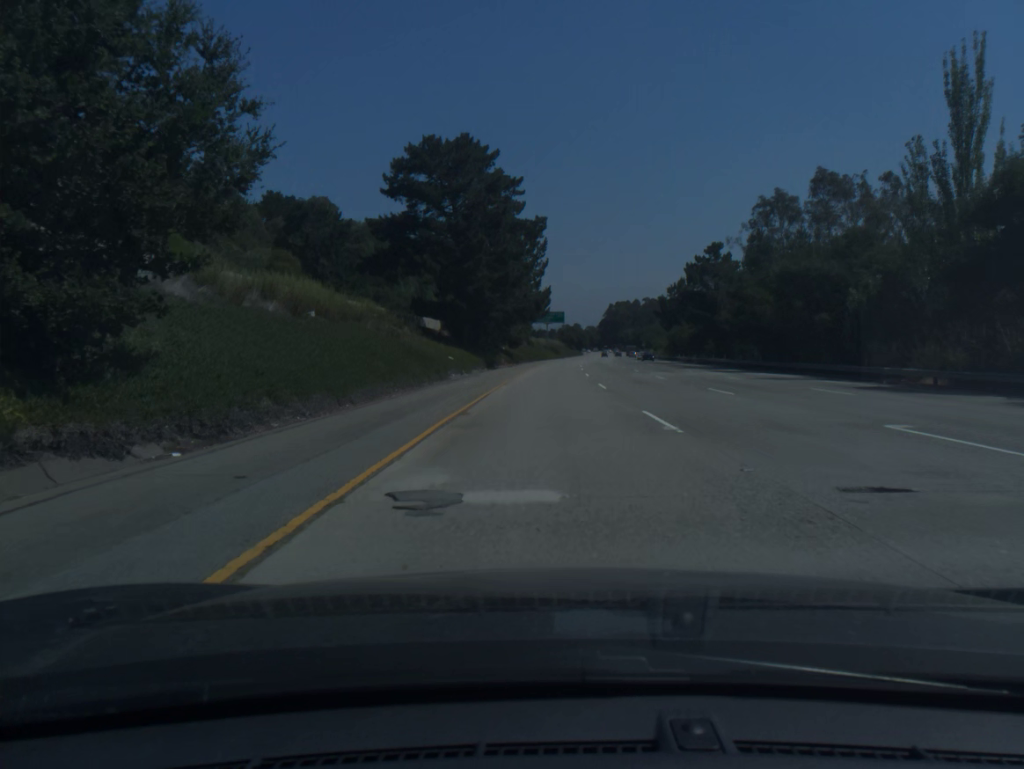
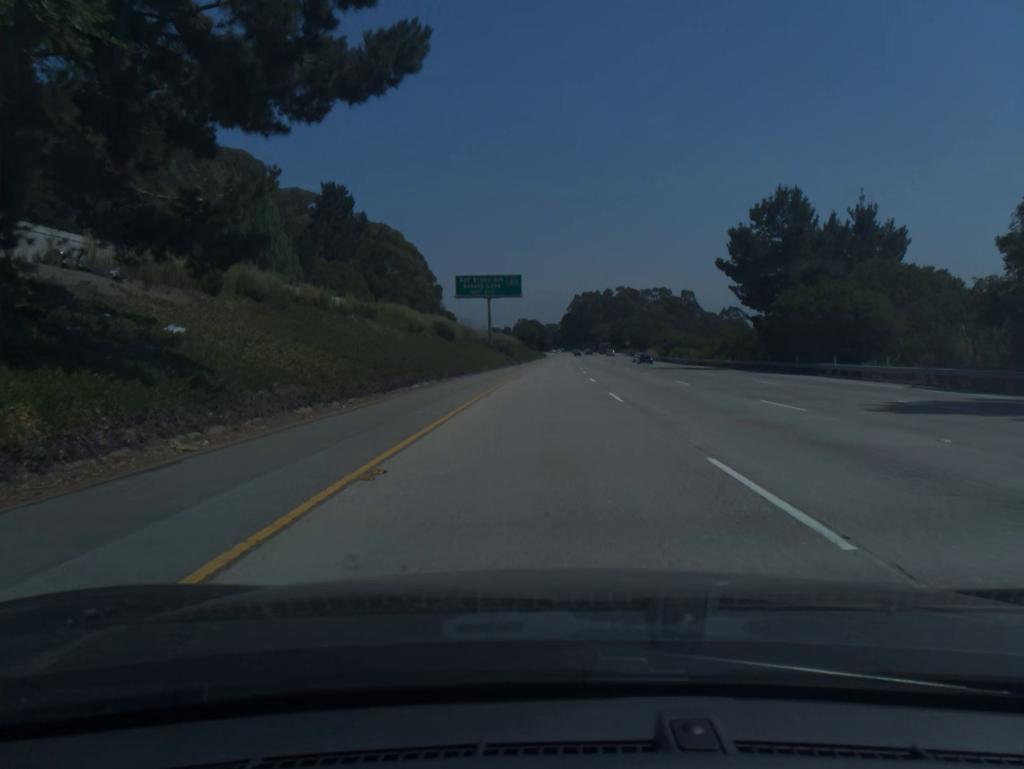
(+2.3, +80.3) m; +3°
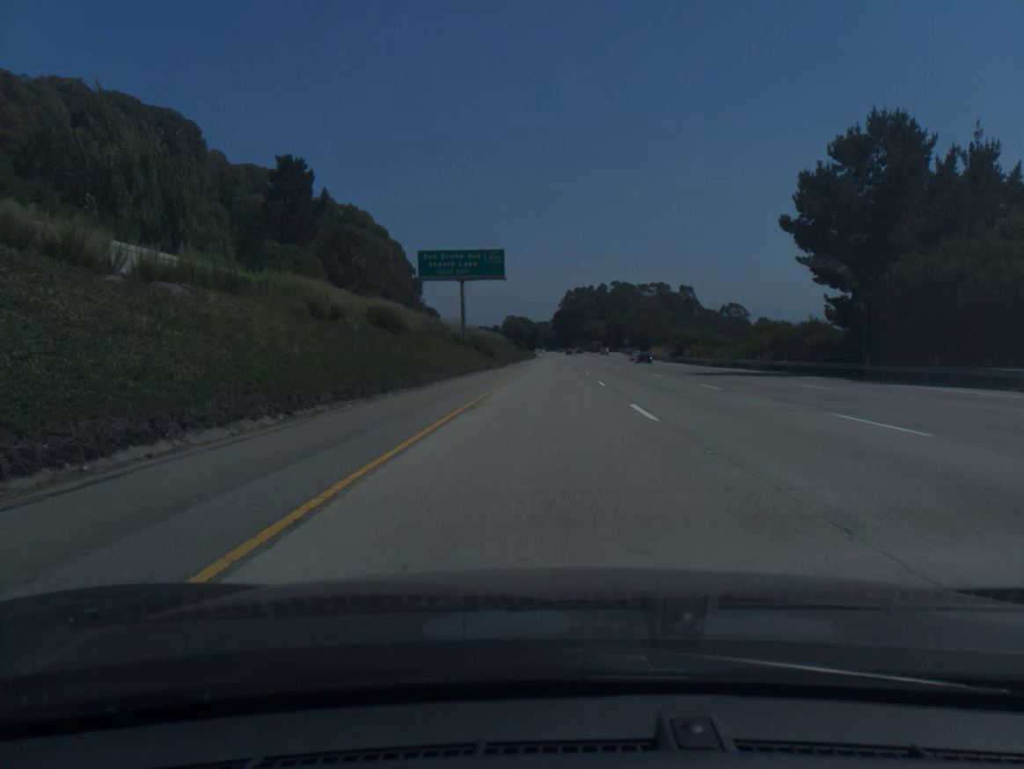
(+0.1, +20.1) m; +1°
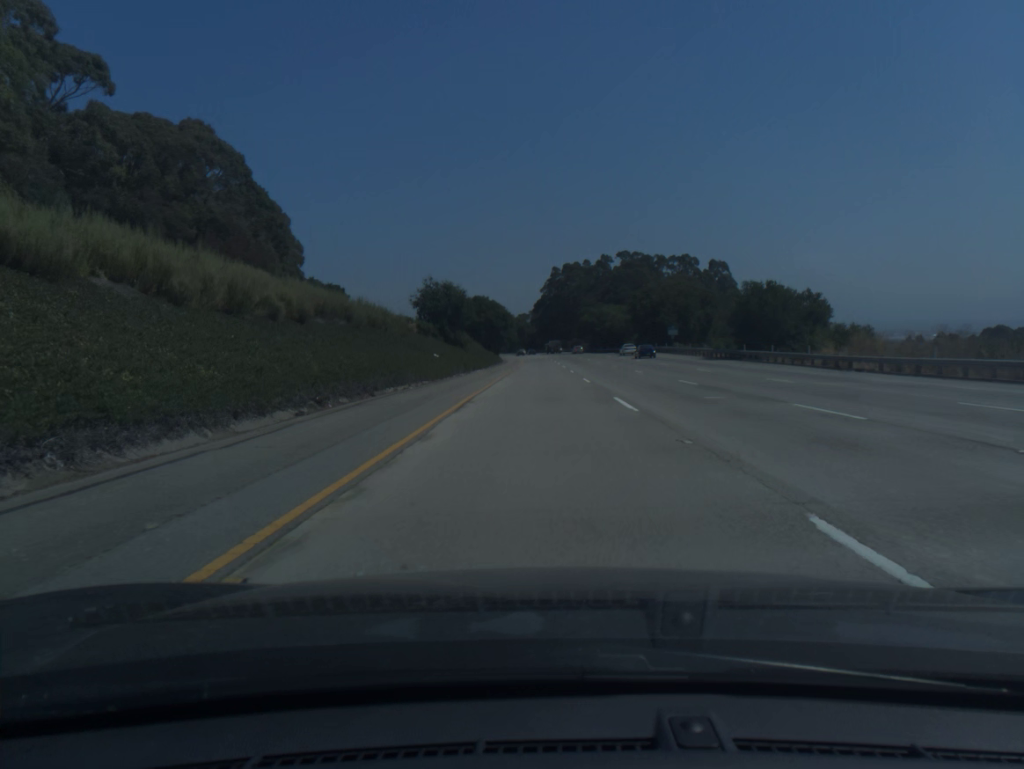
(+2.2, +100.4) m; +1°
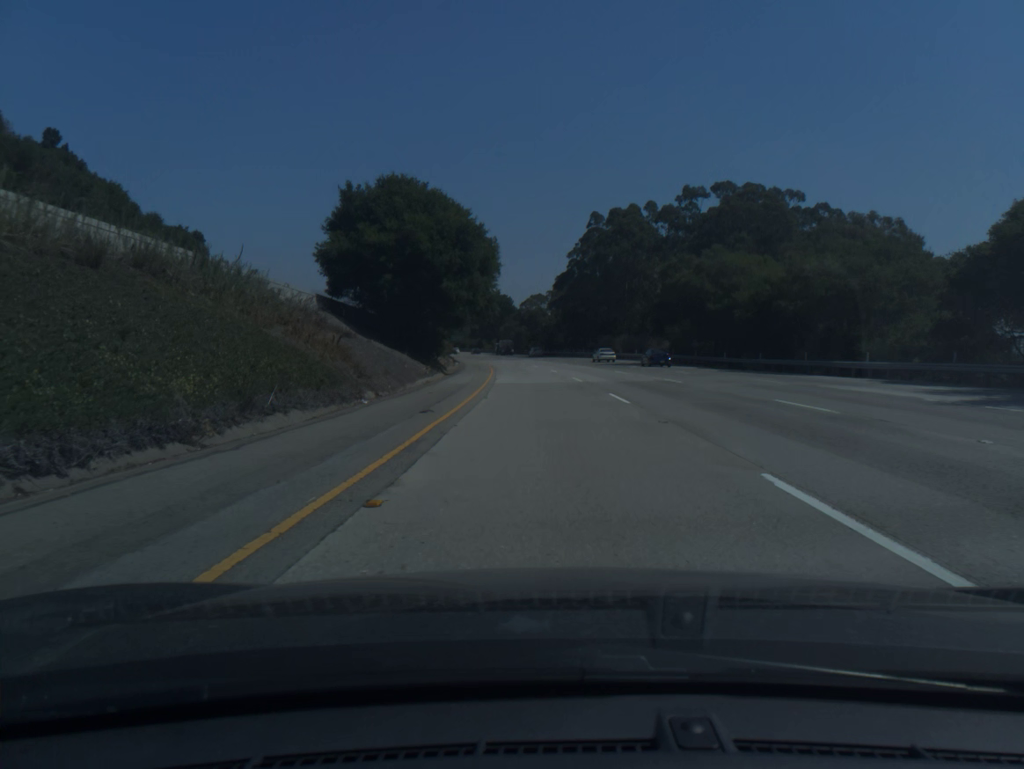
(-0.6, +100.0) m; -1°
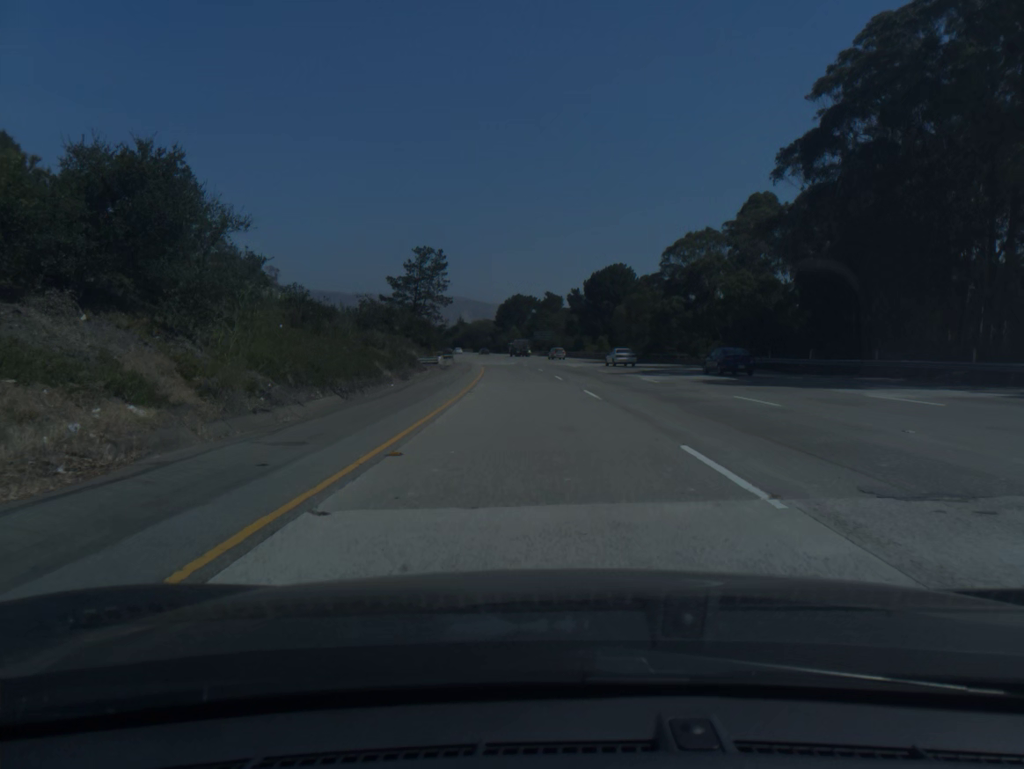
(-6.0, +99.3) m; -8°
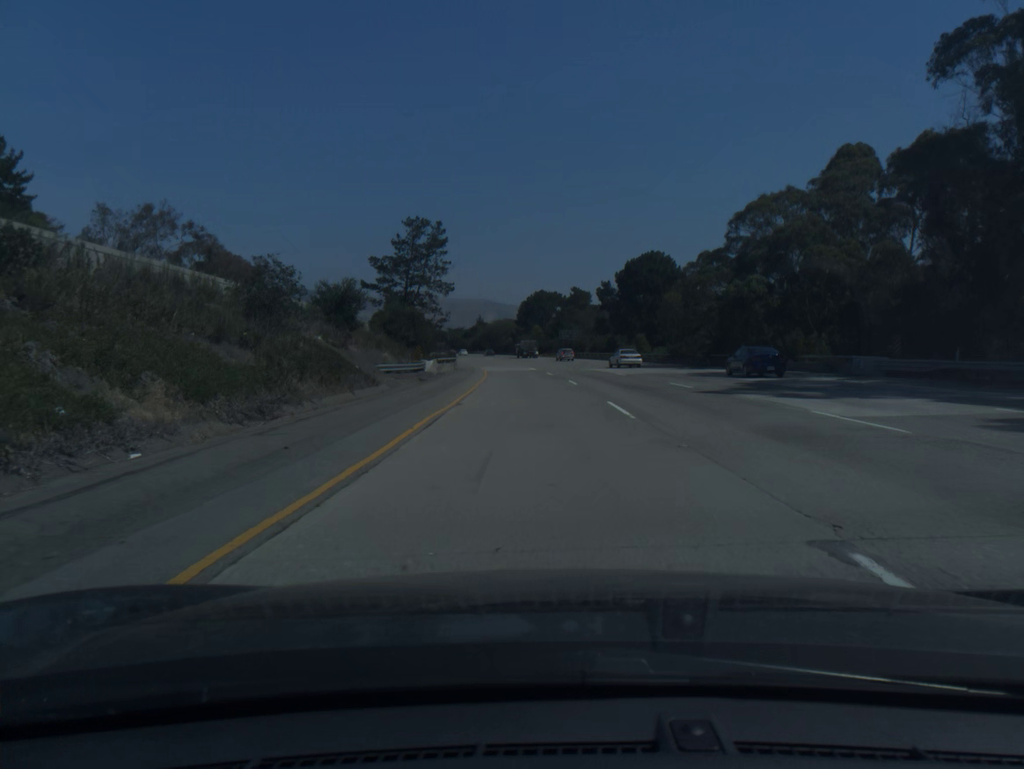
(-0.3, +20.0) m; -2°
